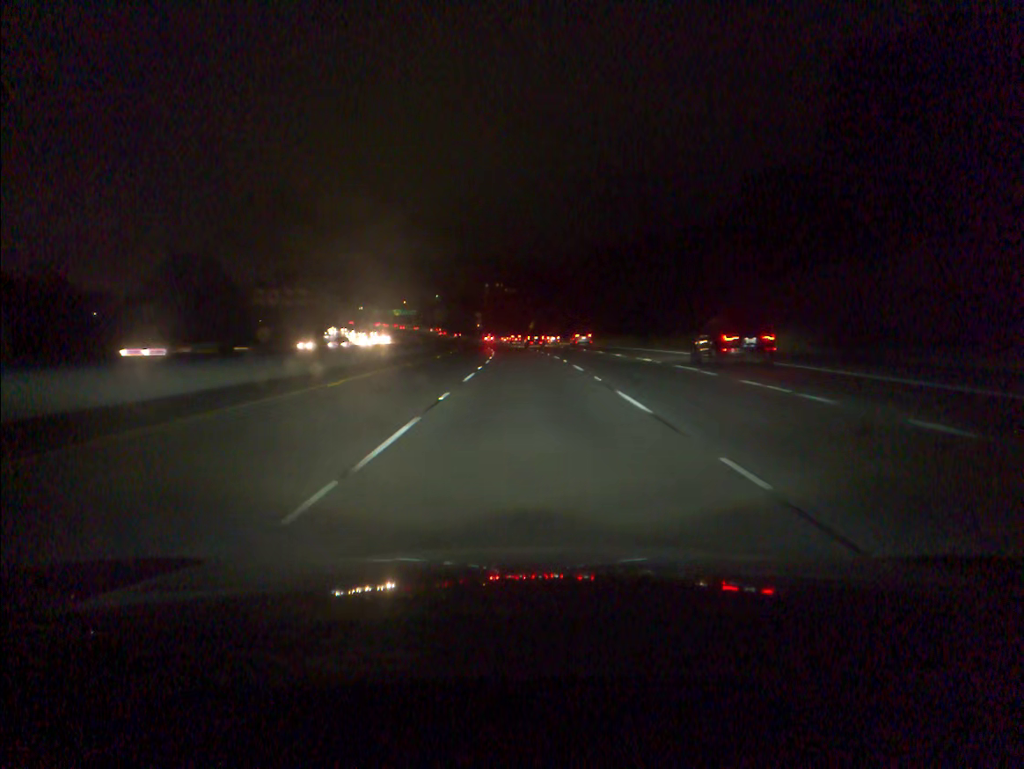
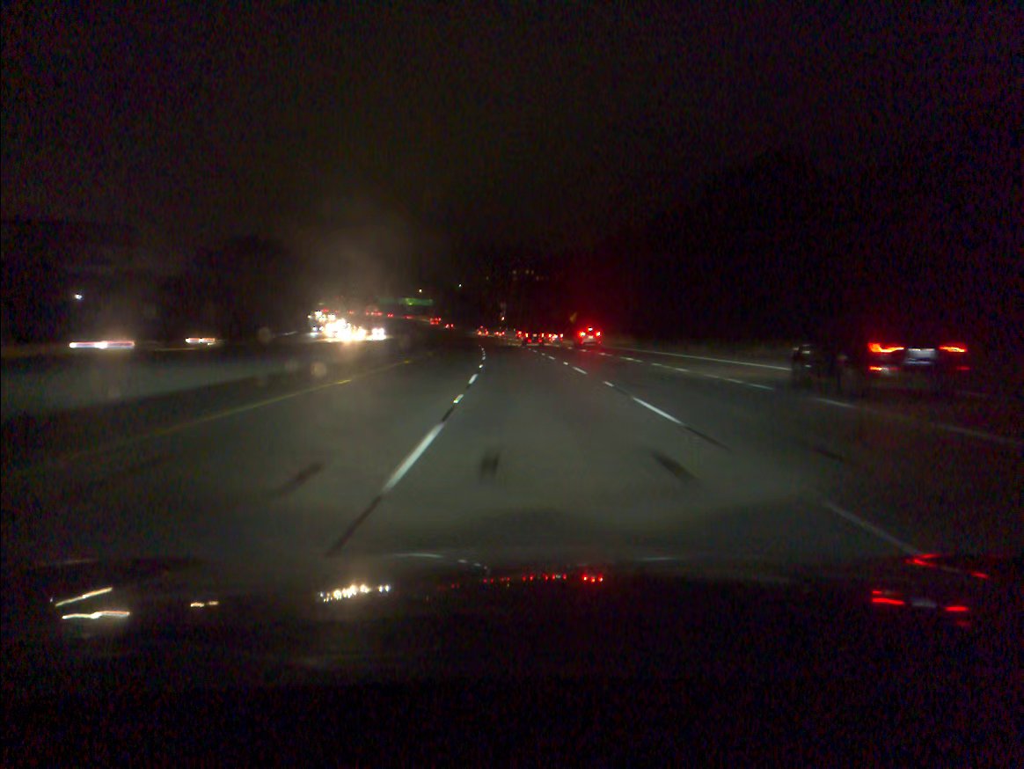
(-0.9, +58.5) m; -2°
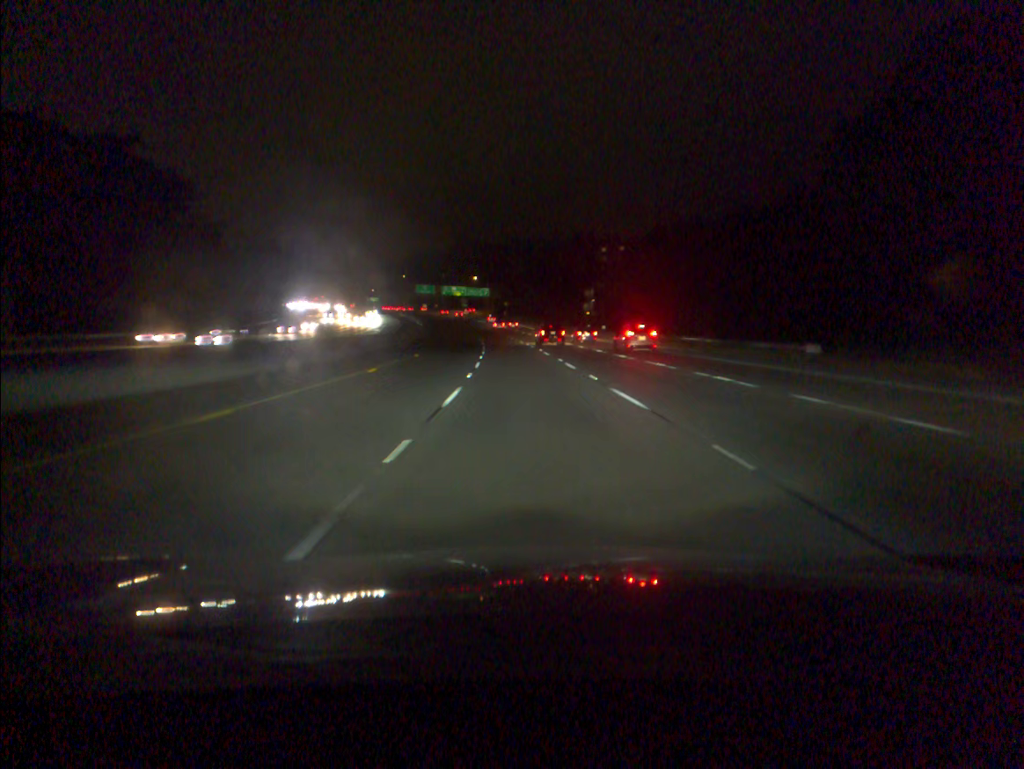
(-4.4, +97.2) m; -5°
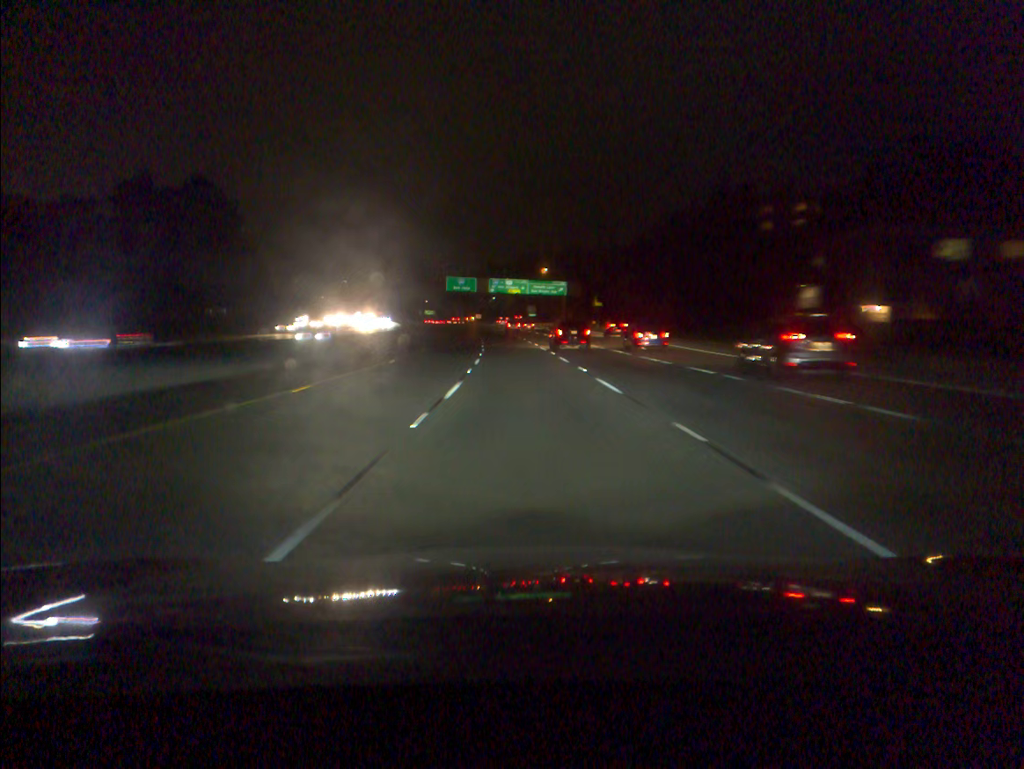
(-4.3, +96.7) m; -6°
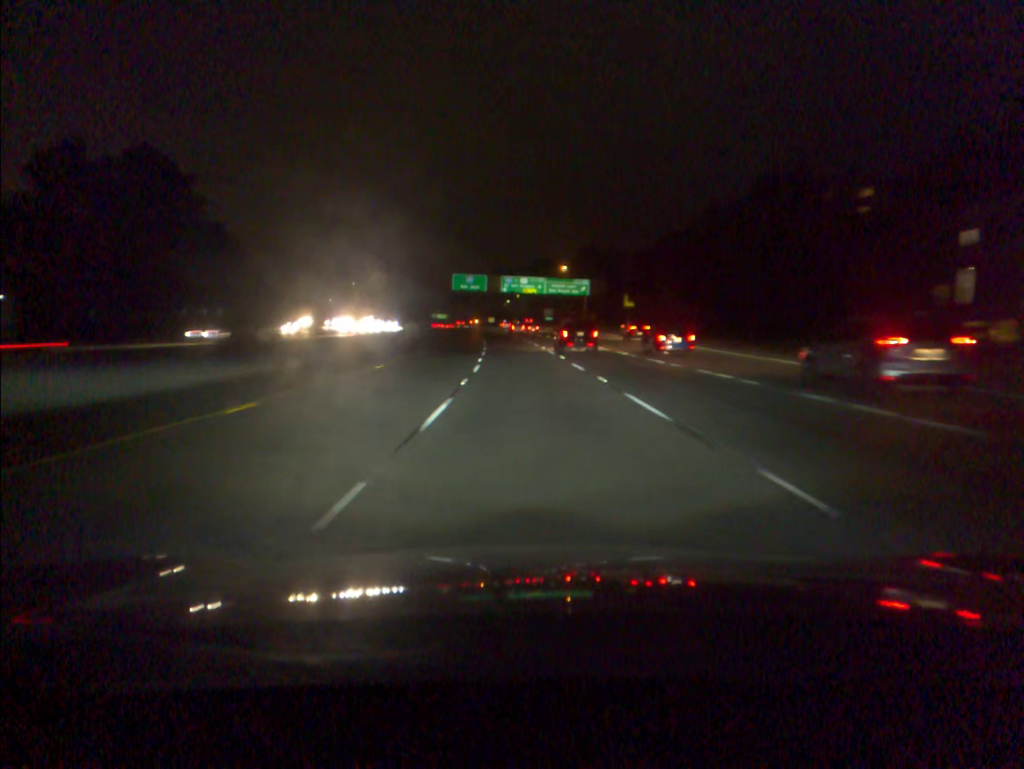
(-0.2, +19.2) m; -1°
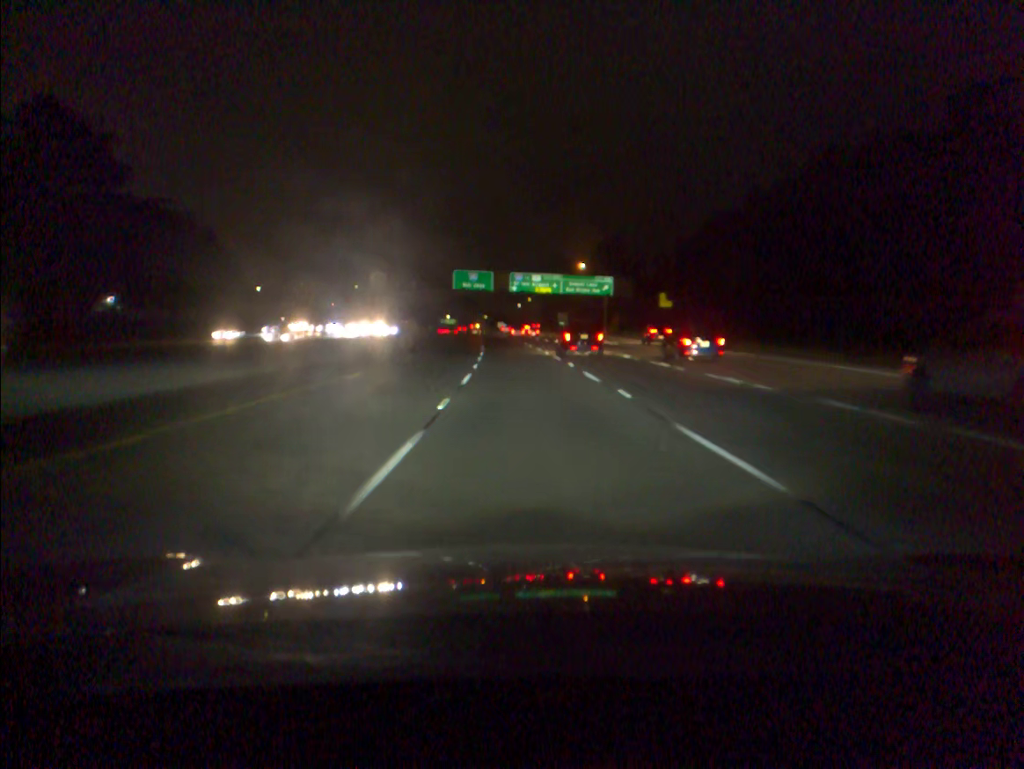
(-0.2, +19.2) m; -1°
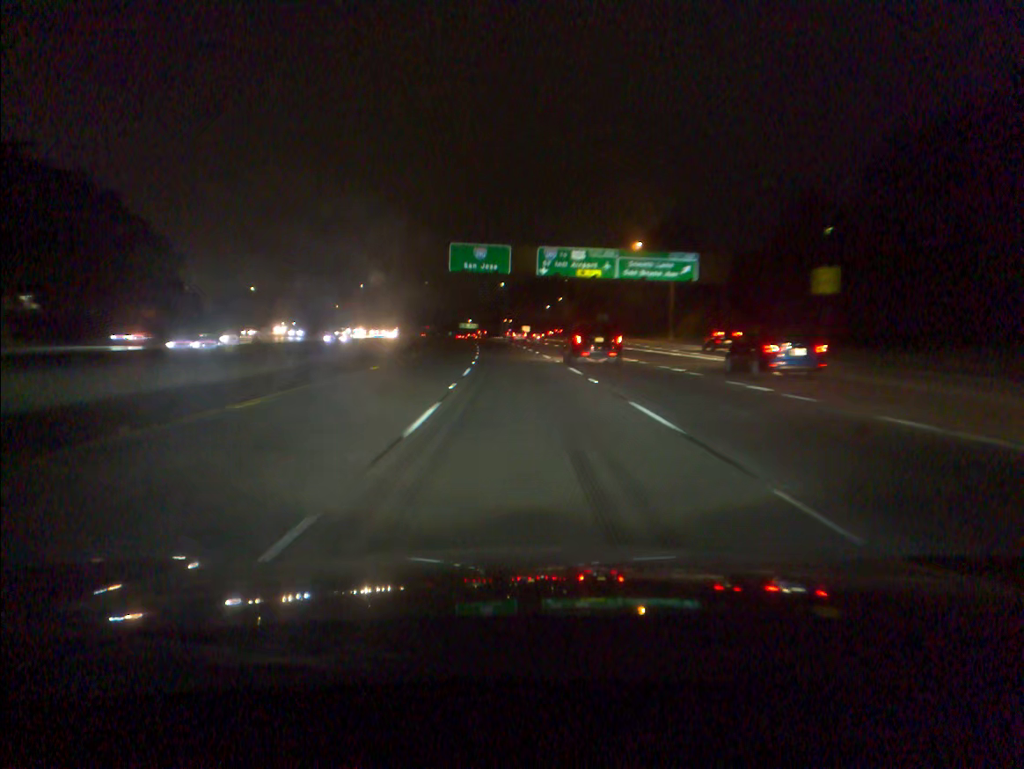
(-0.6, +38.5) m; -2°
